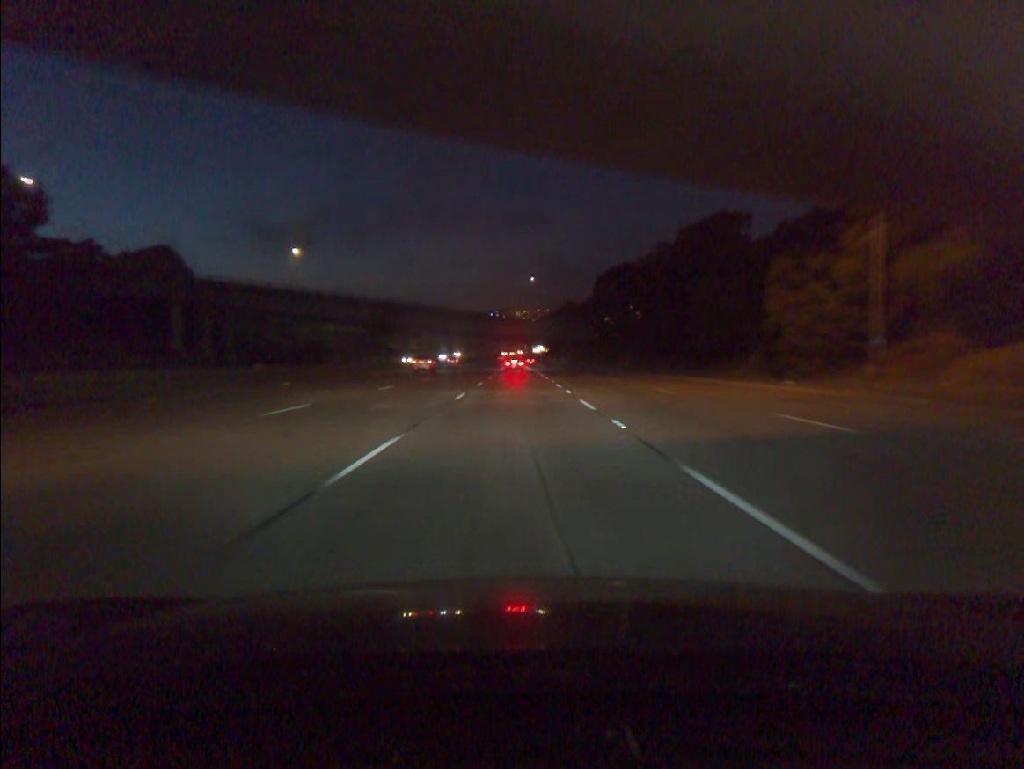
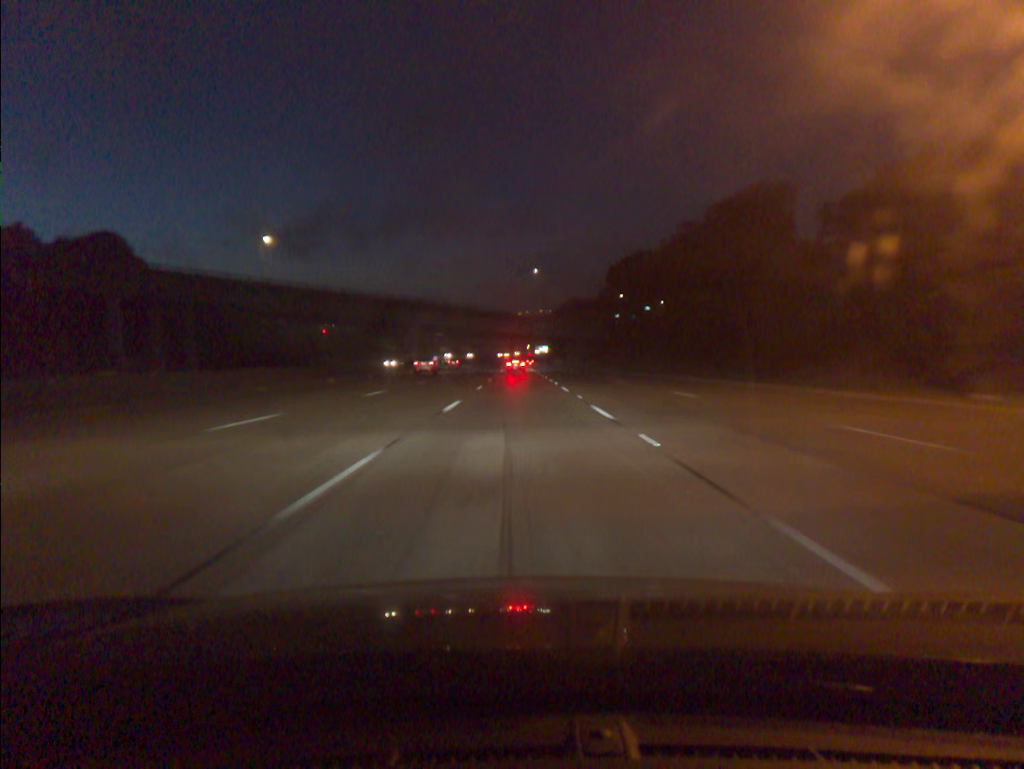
(0.0, +17.4) m; 0°
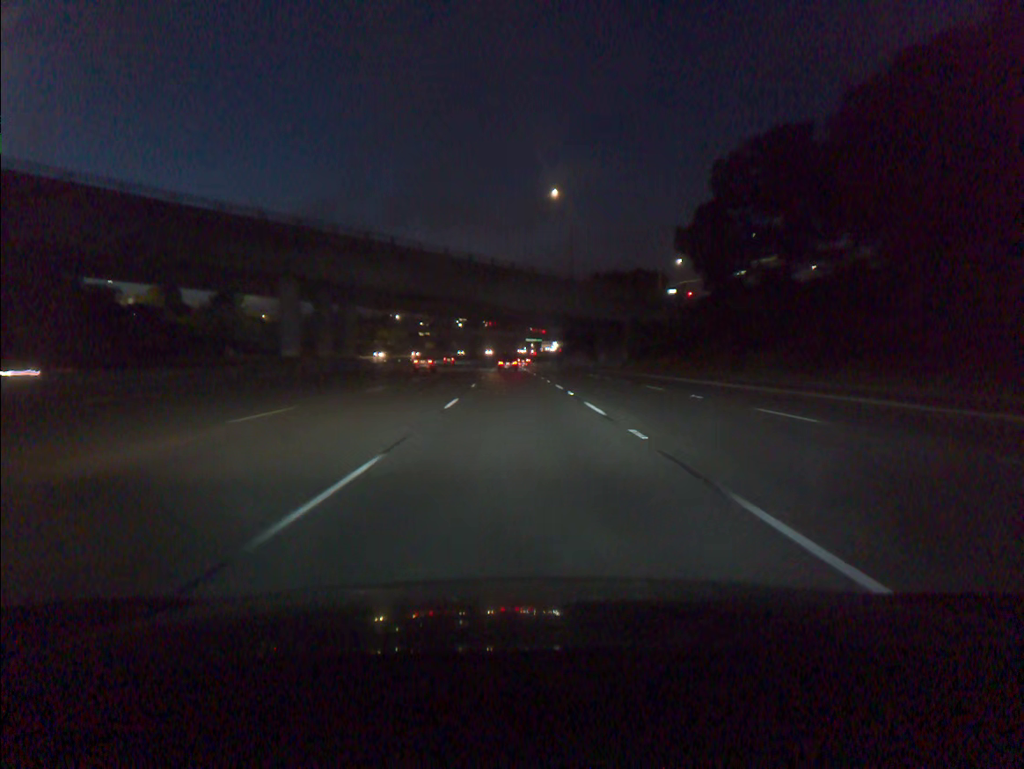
(-0.1, +70.5) m; 0°
